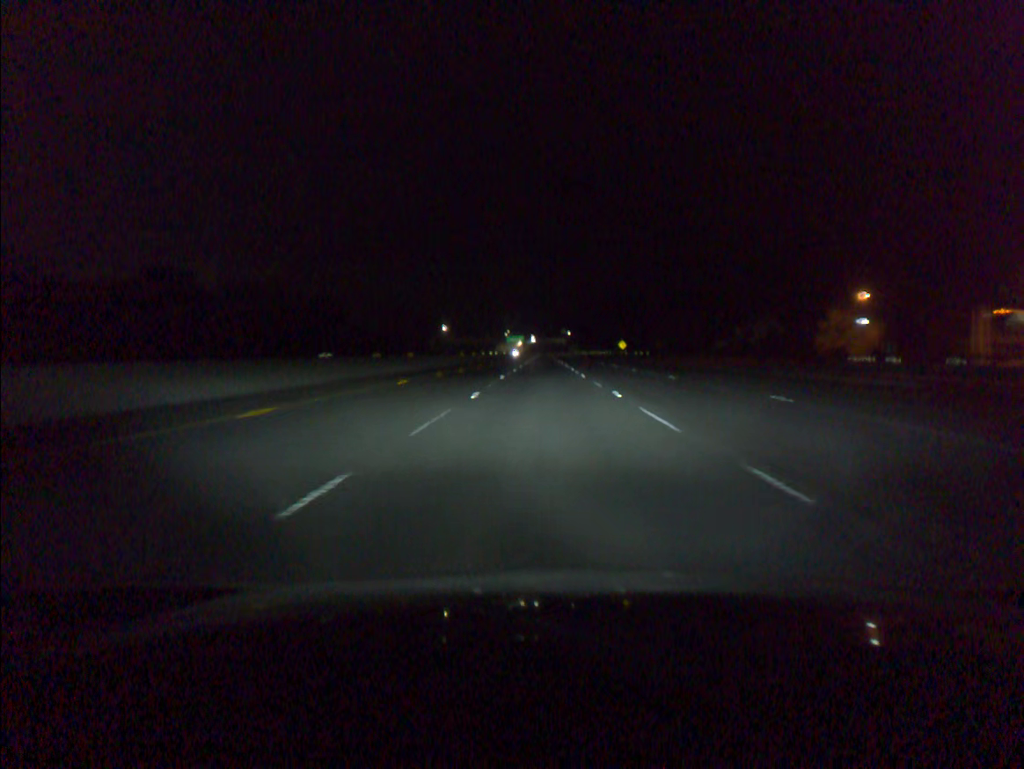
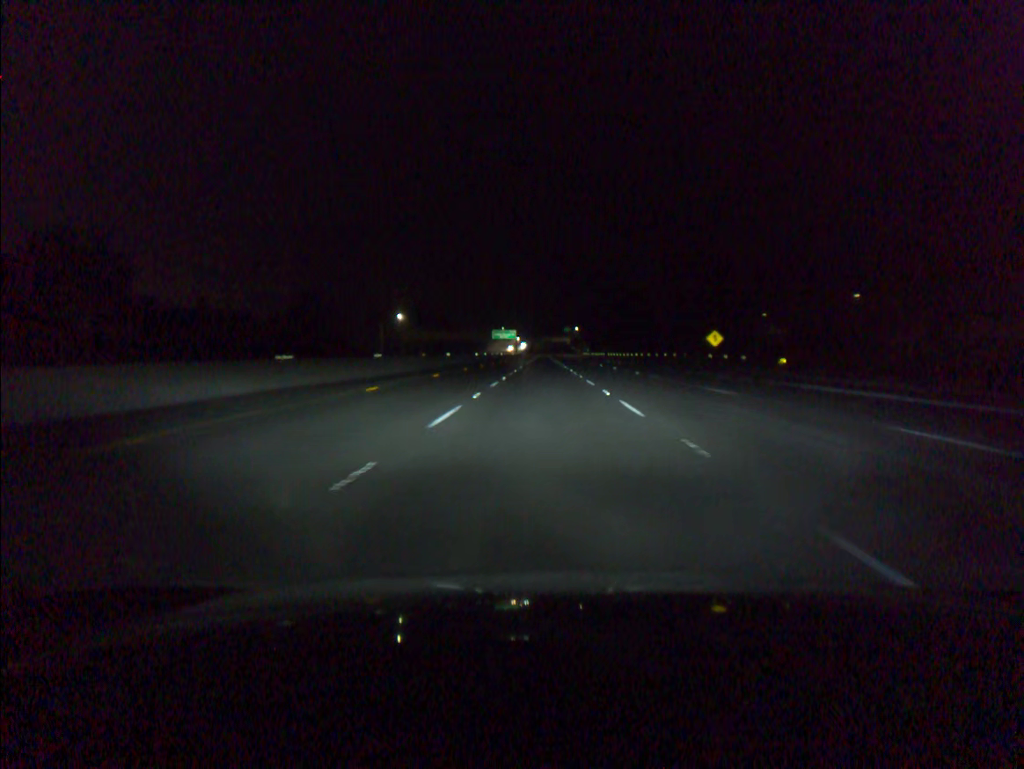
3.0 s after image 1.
(+0.3, +98.6) m; 0°
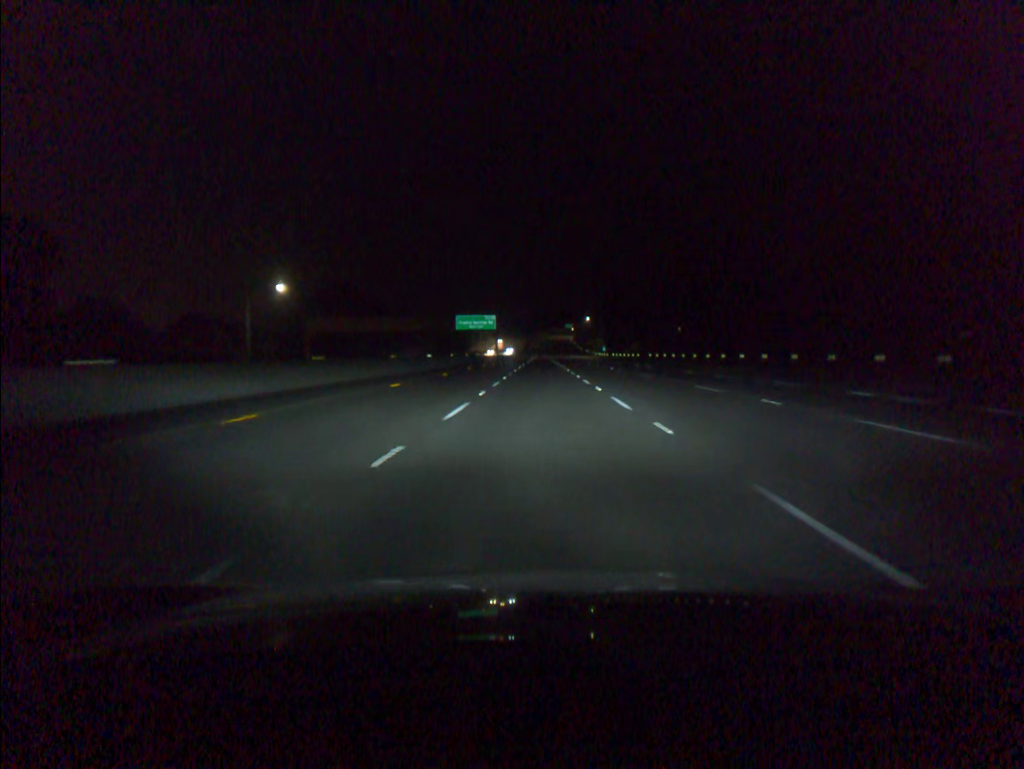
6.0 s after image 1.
(0.0, +98.2) m; 0°
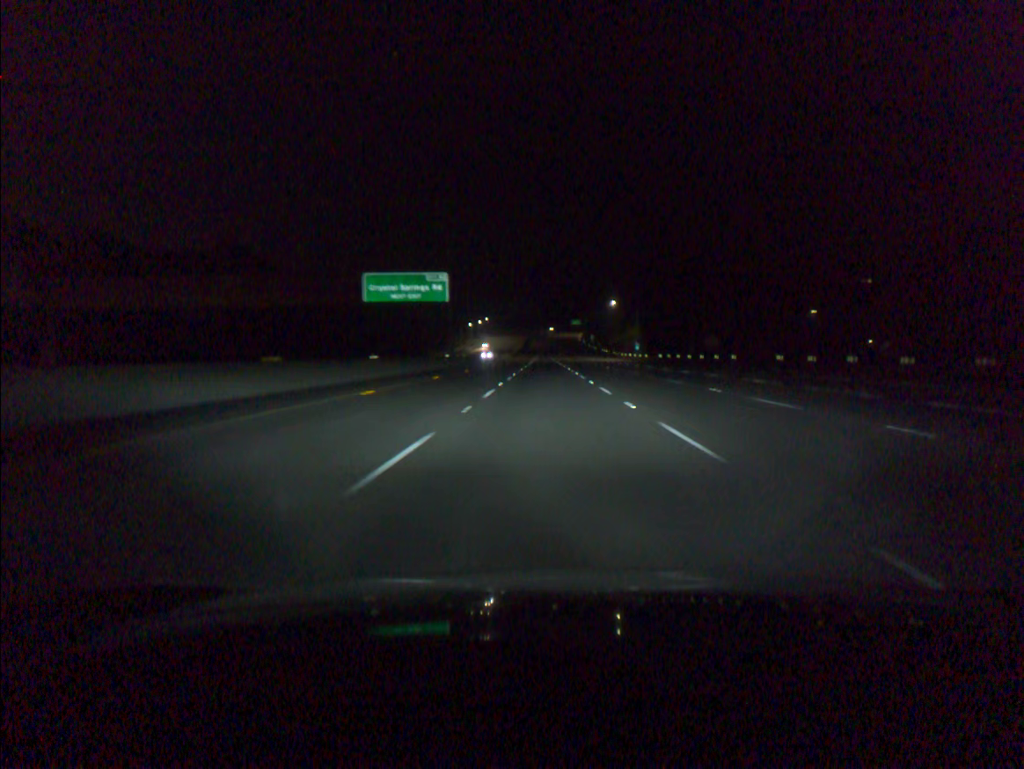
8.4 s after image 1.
(-0.2, +78.4) m; 0°
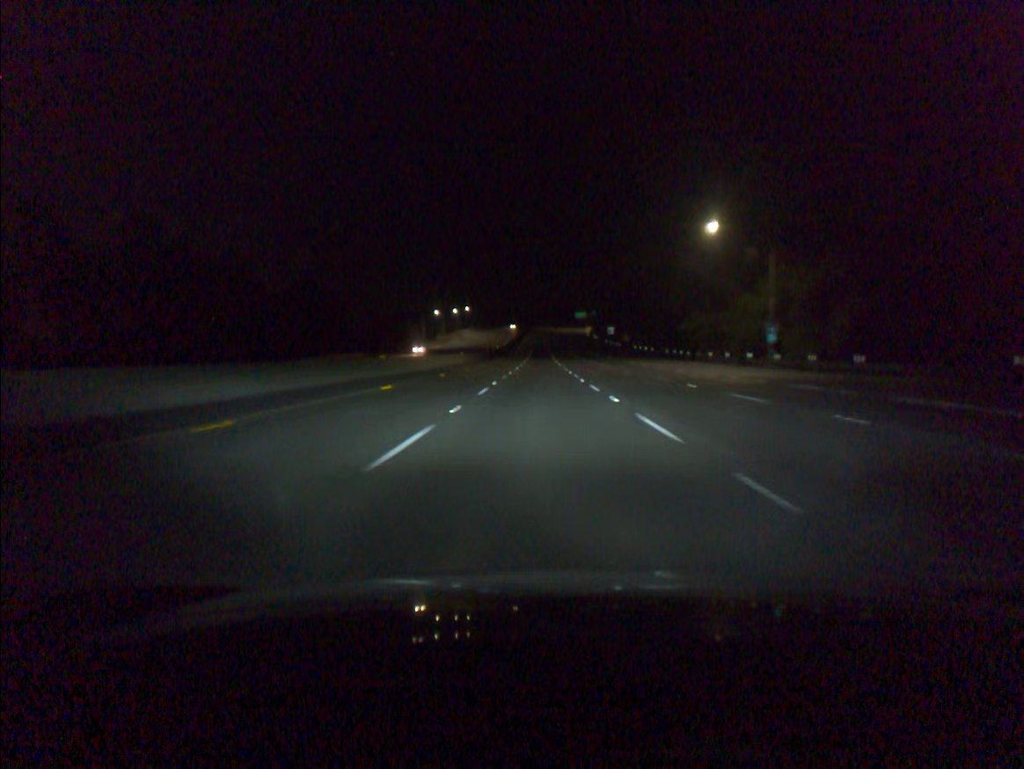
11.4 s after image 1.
(+0.3, +98.2) m; 0°
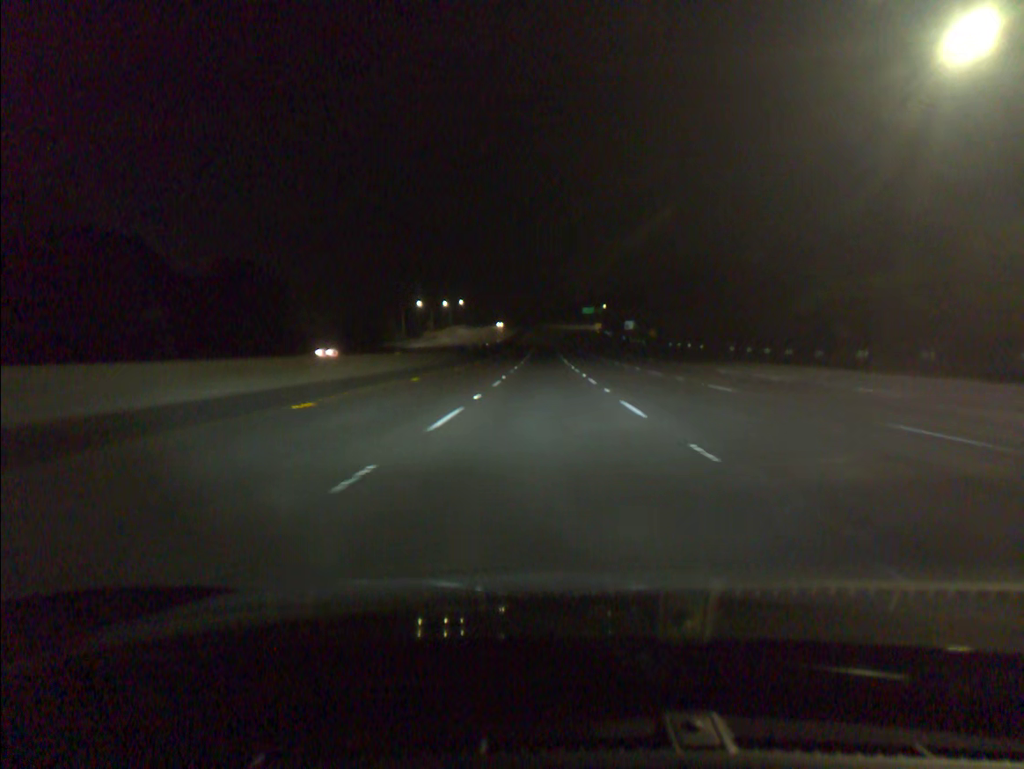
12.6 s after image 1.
(-0.1, +39.3) m; 0°
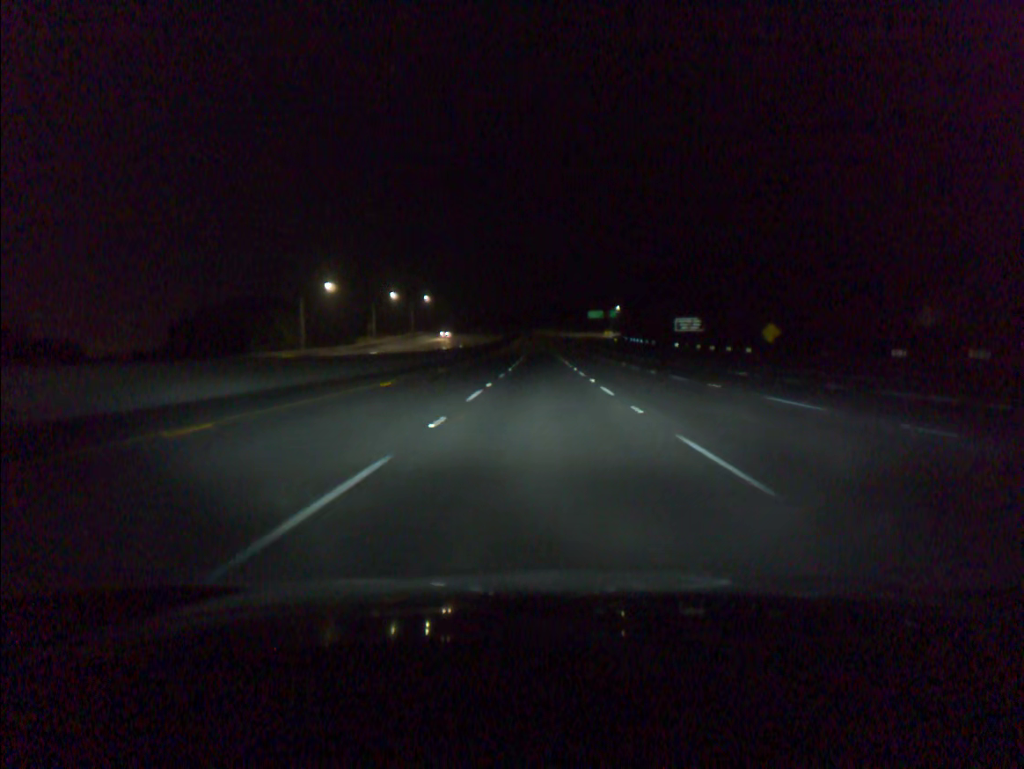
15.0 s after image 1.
(+0.1, +78.5) m; 0°
